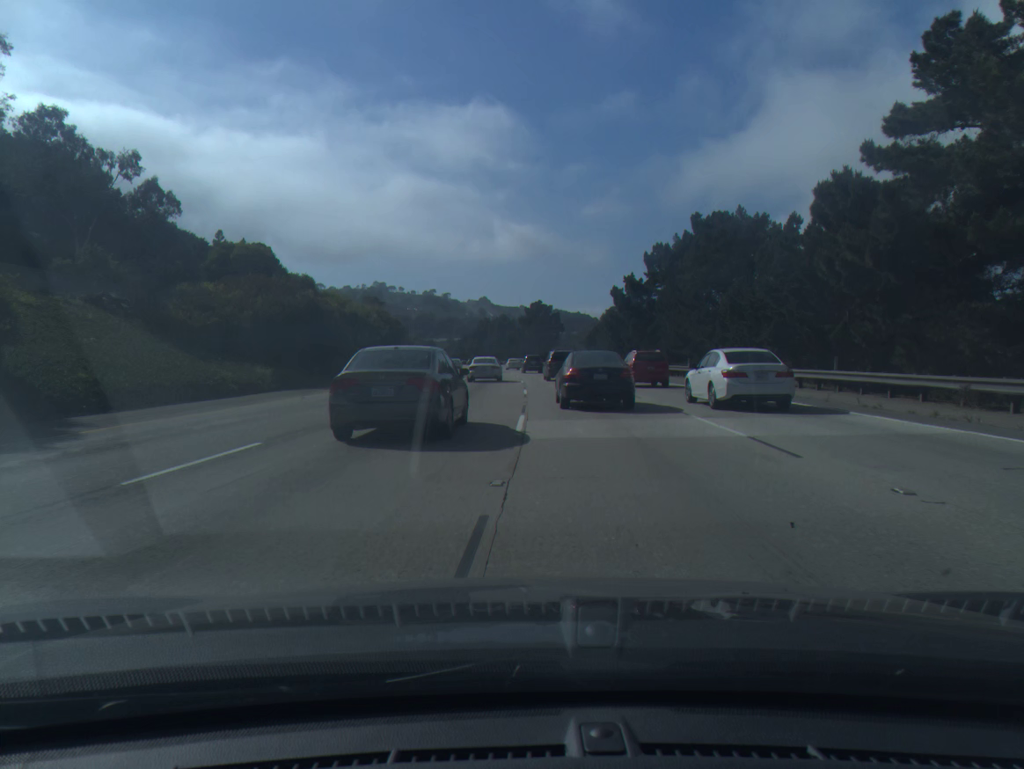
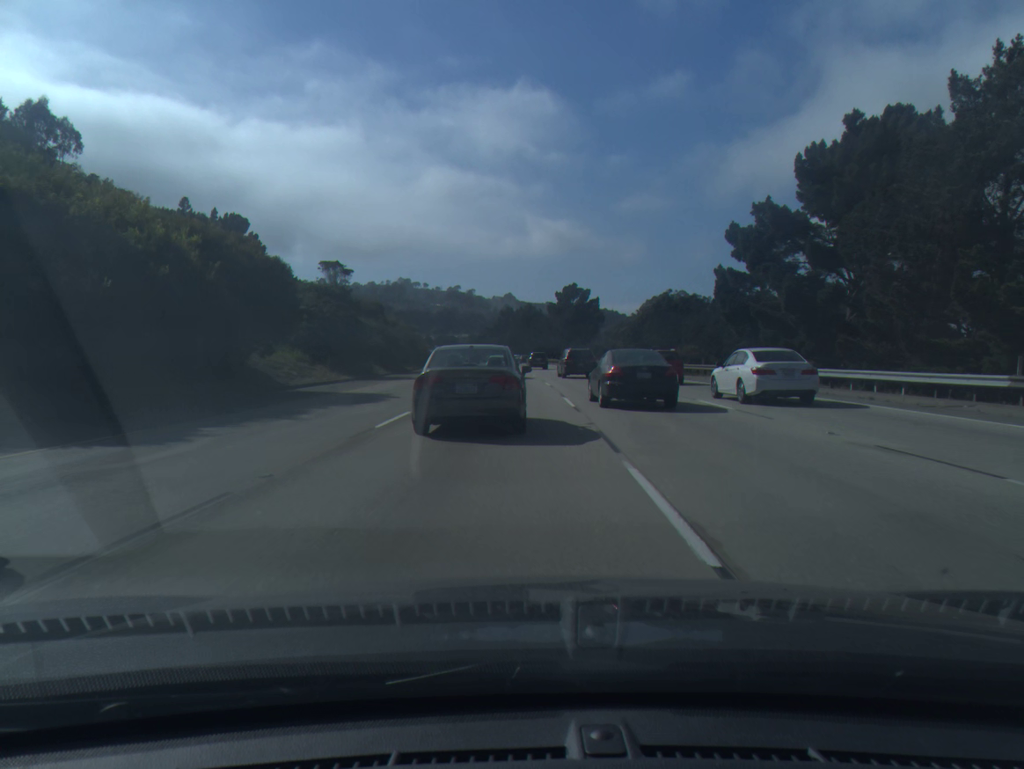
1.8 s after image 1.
(-0.7, +38.0) m; -2°
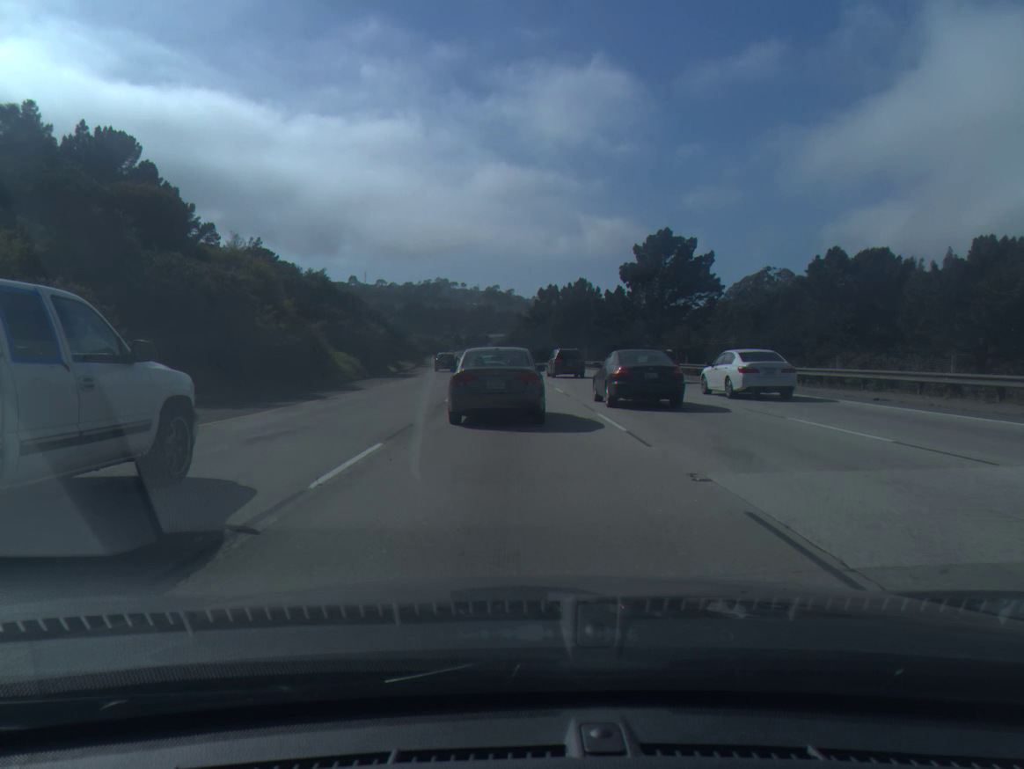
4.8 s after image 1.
(-0.9, +64.6) m; -3°
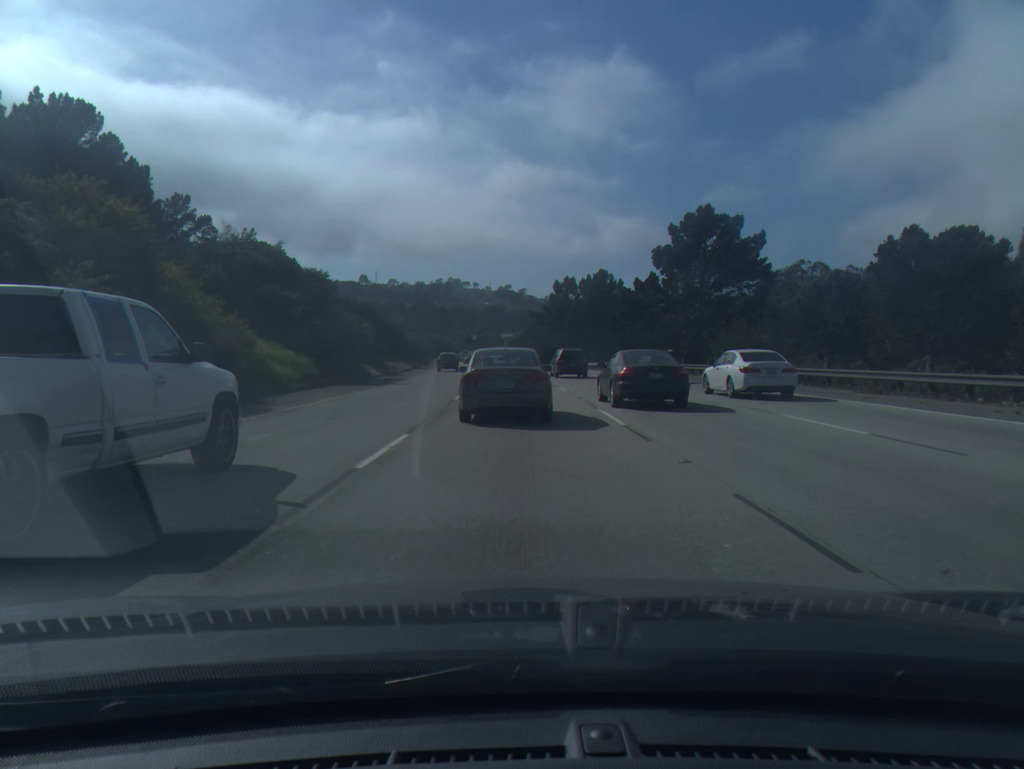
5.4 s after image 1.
(-0.1, +13.3) m; -1°
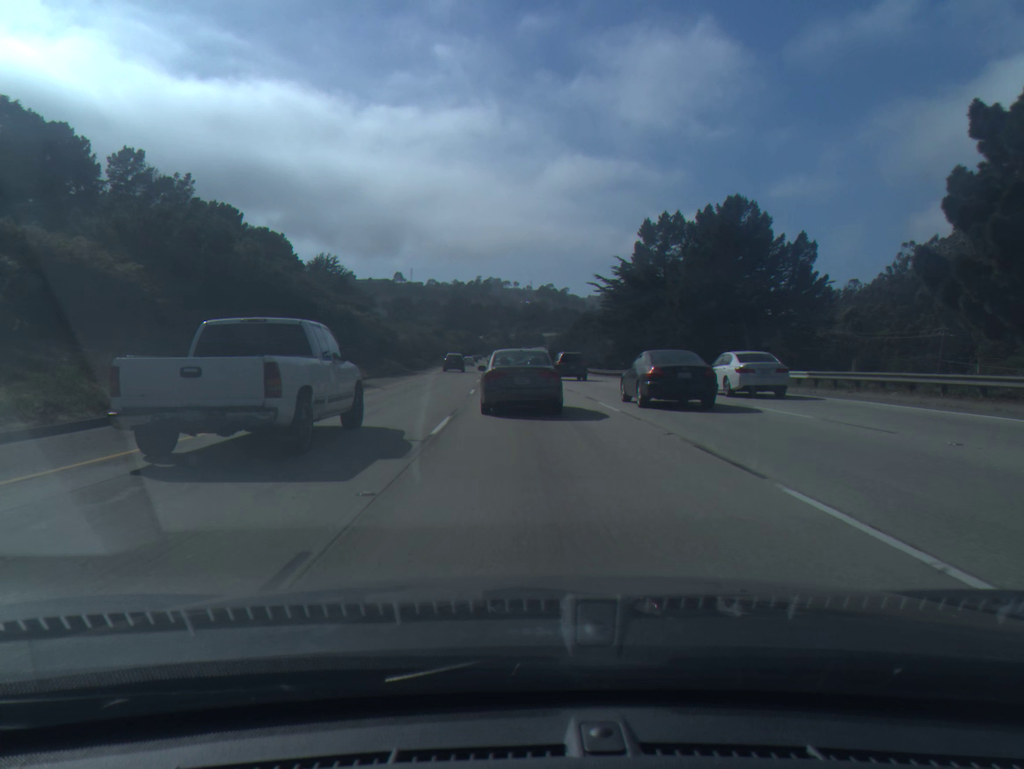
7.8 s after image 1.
(-1.6, +54.7) m; -3°
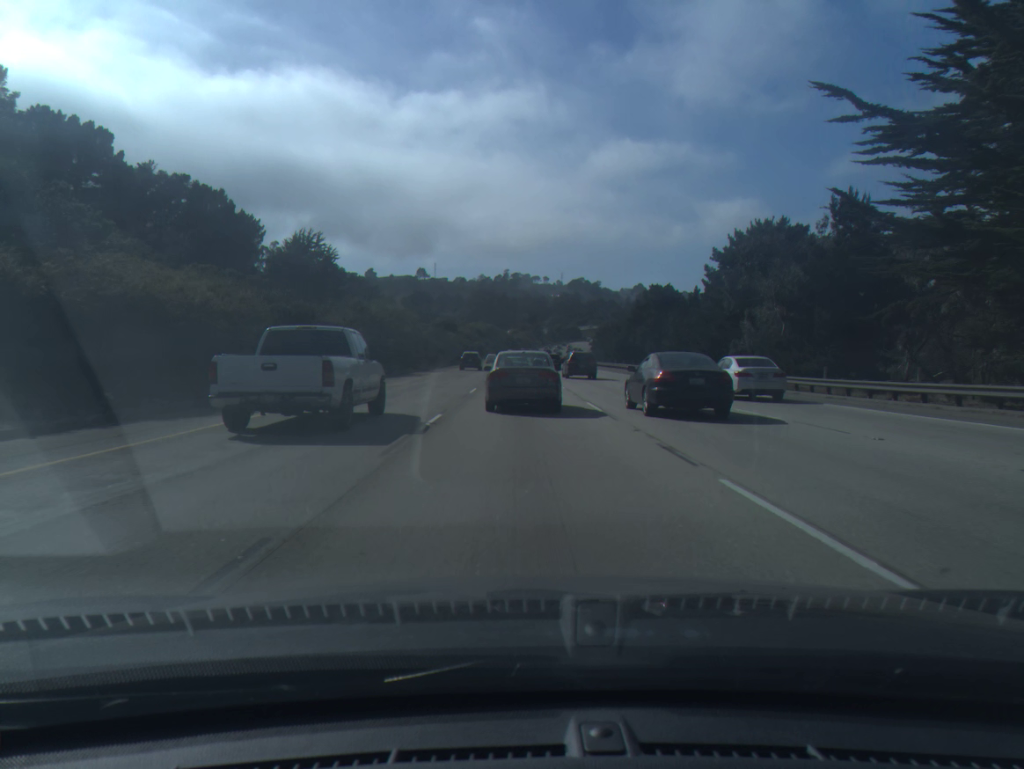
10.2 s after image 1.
(-1.2, +57.6) m; -2°
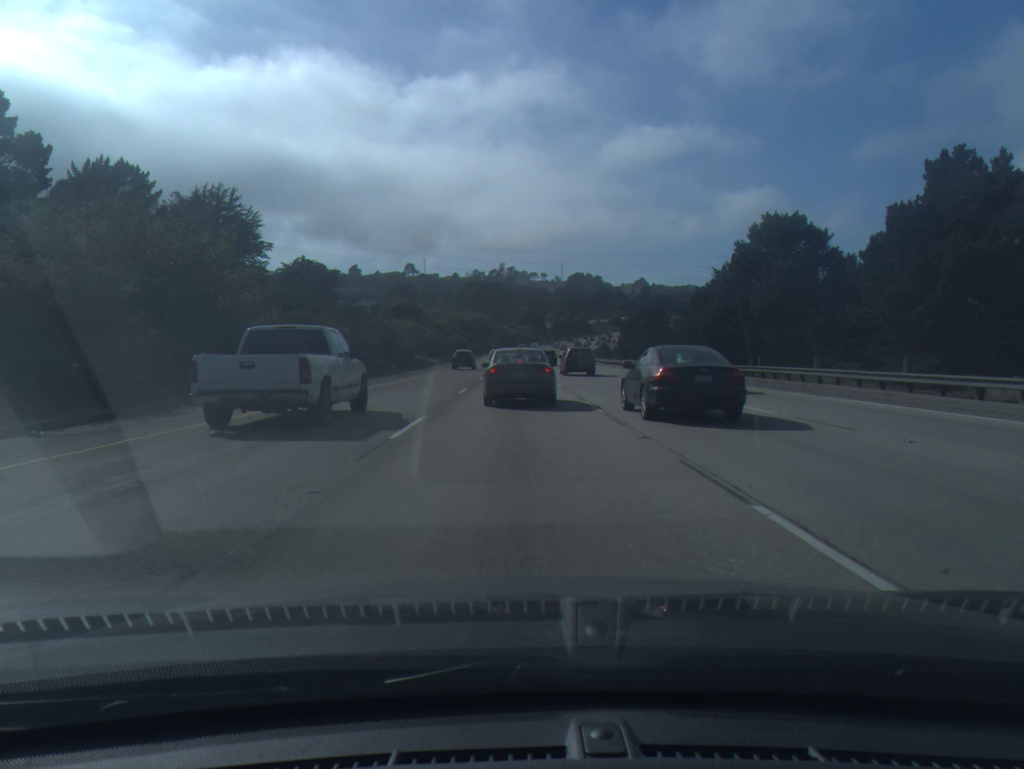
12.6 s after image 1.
(-0.1, +60.0) m; 0°
